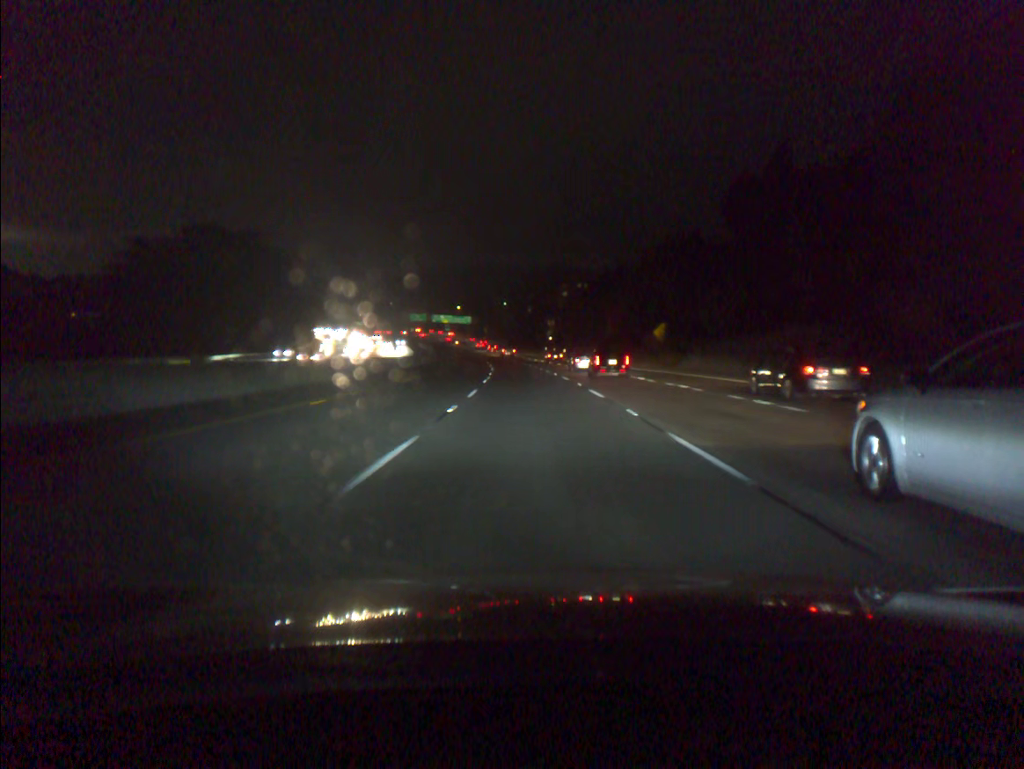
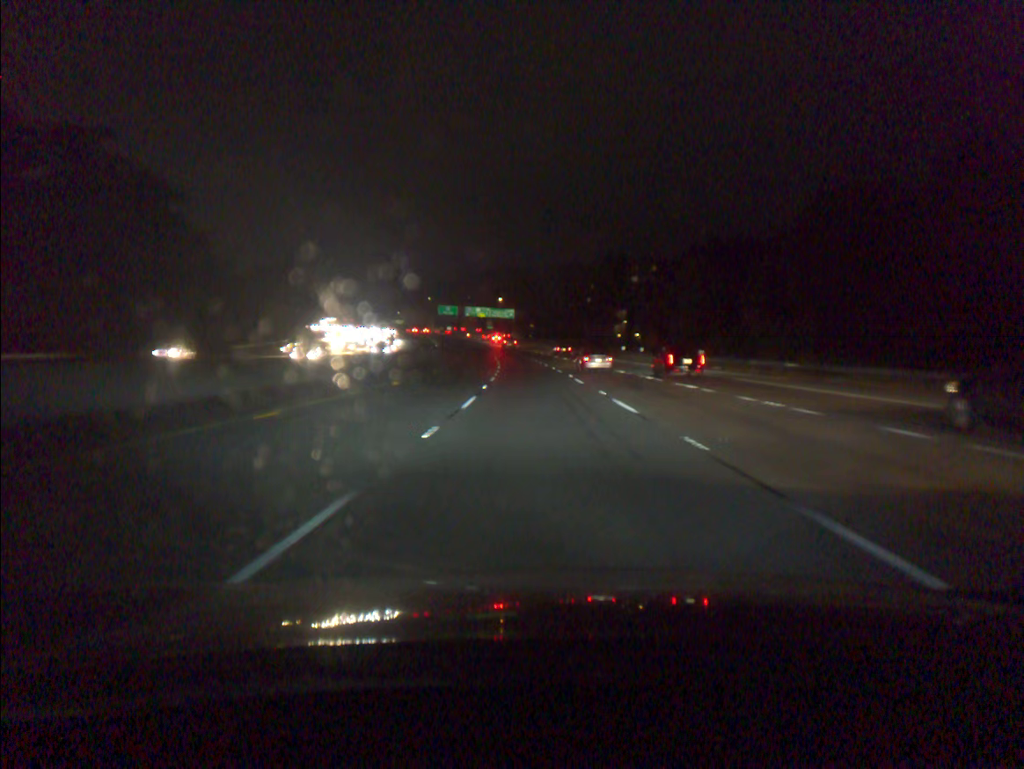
(-2.0, +62.9) m; -4°
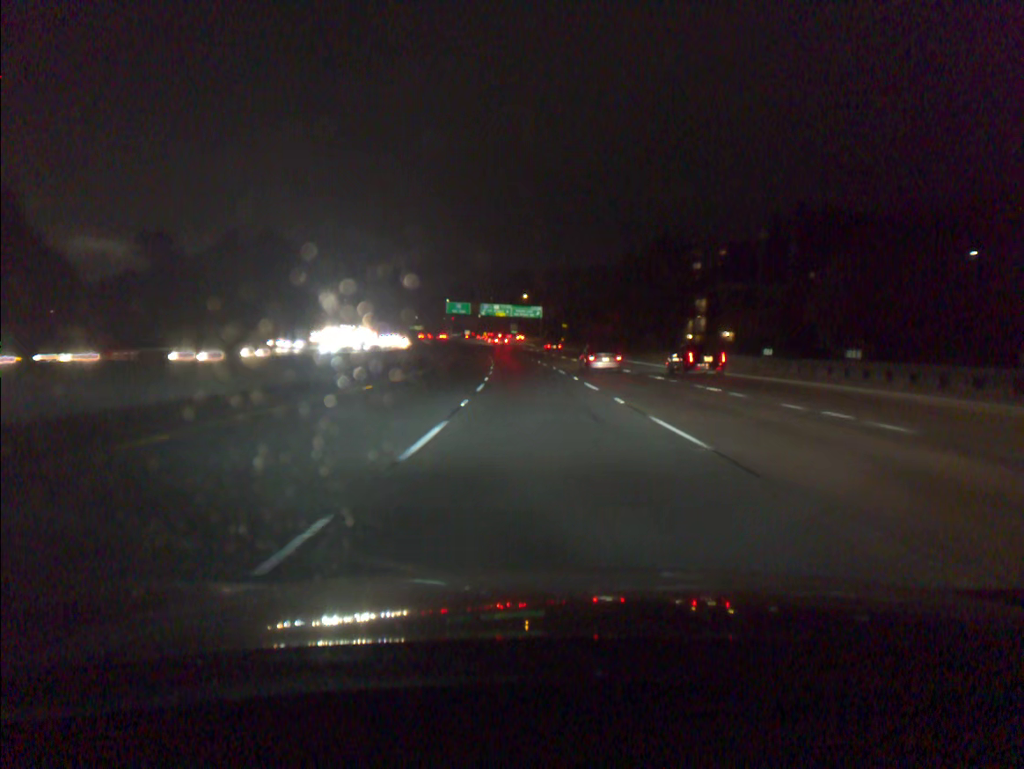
(-1.0, +48.6) m; -2°
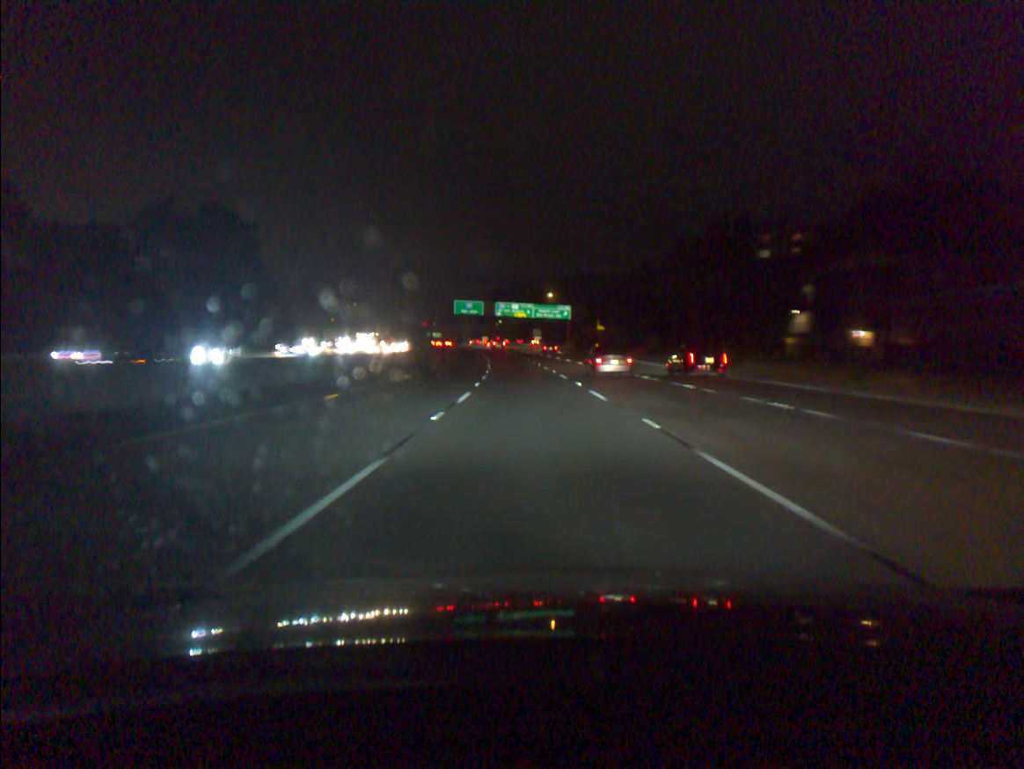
(-0.5, +33.0) m; -2°
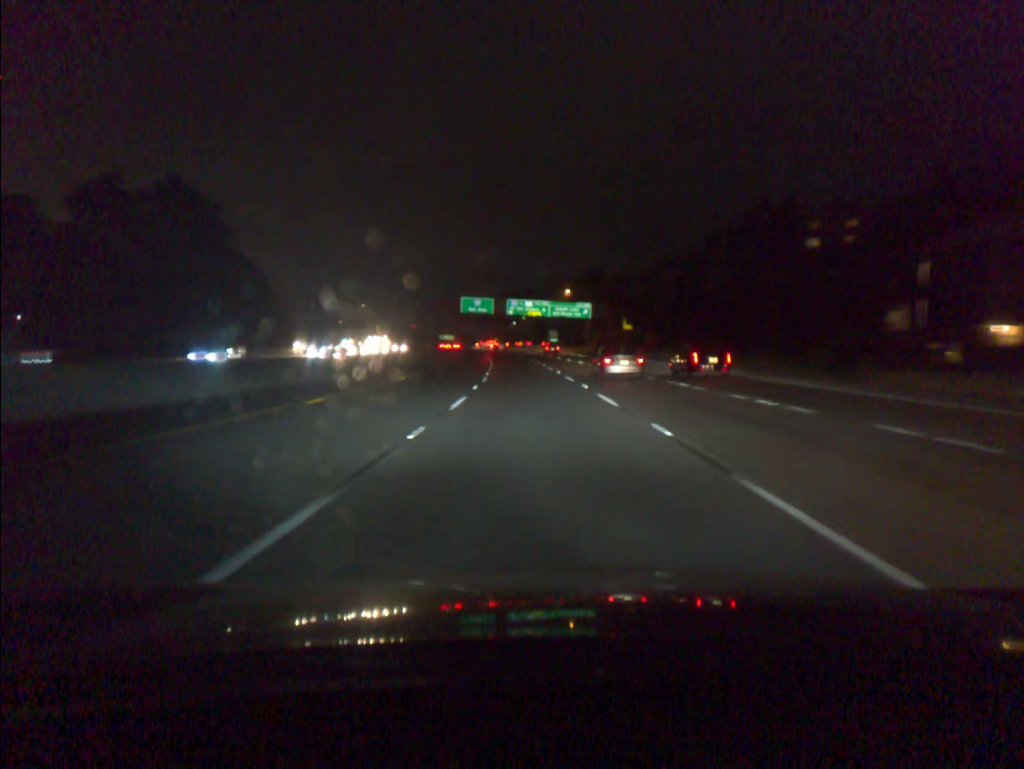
(-0.2, +16.6) m; -1°
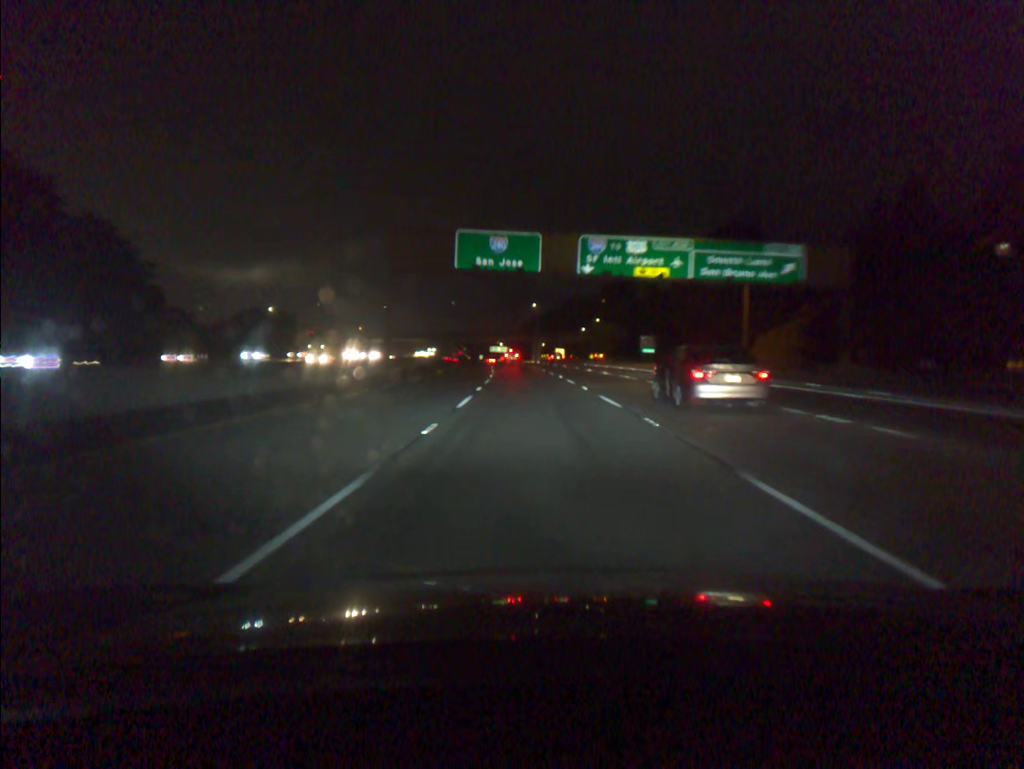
(-3.7, +84.5) m; -5°
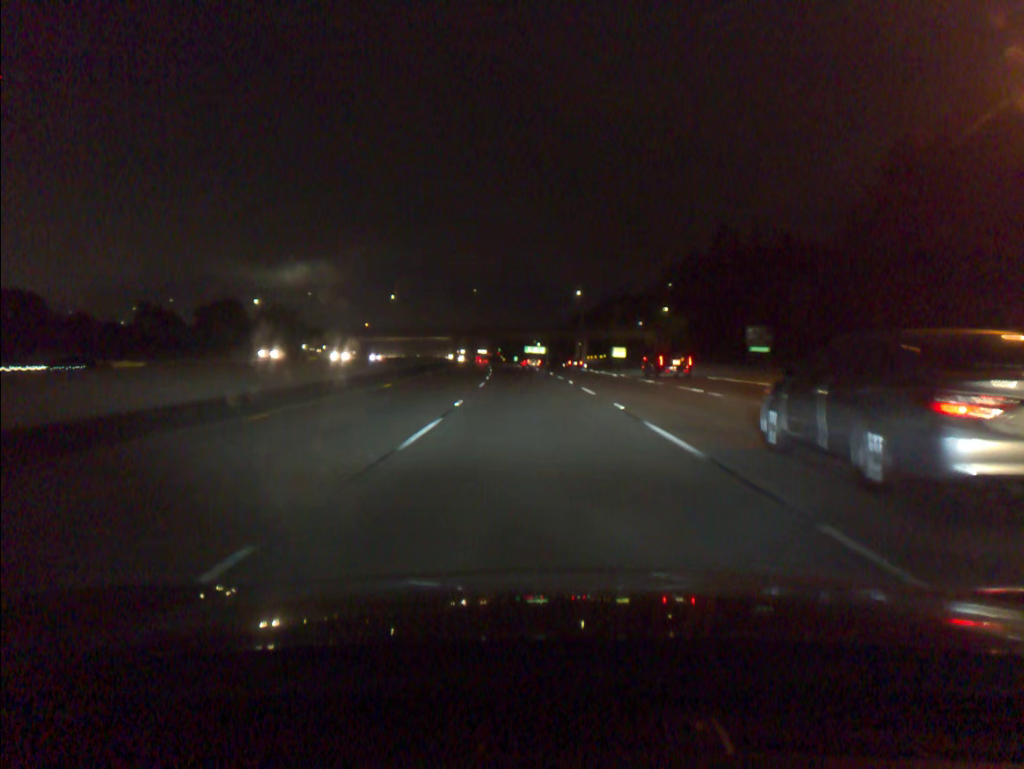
(-1.2, +51.5) m; -3°
